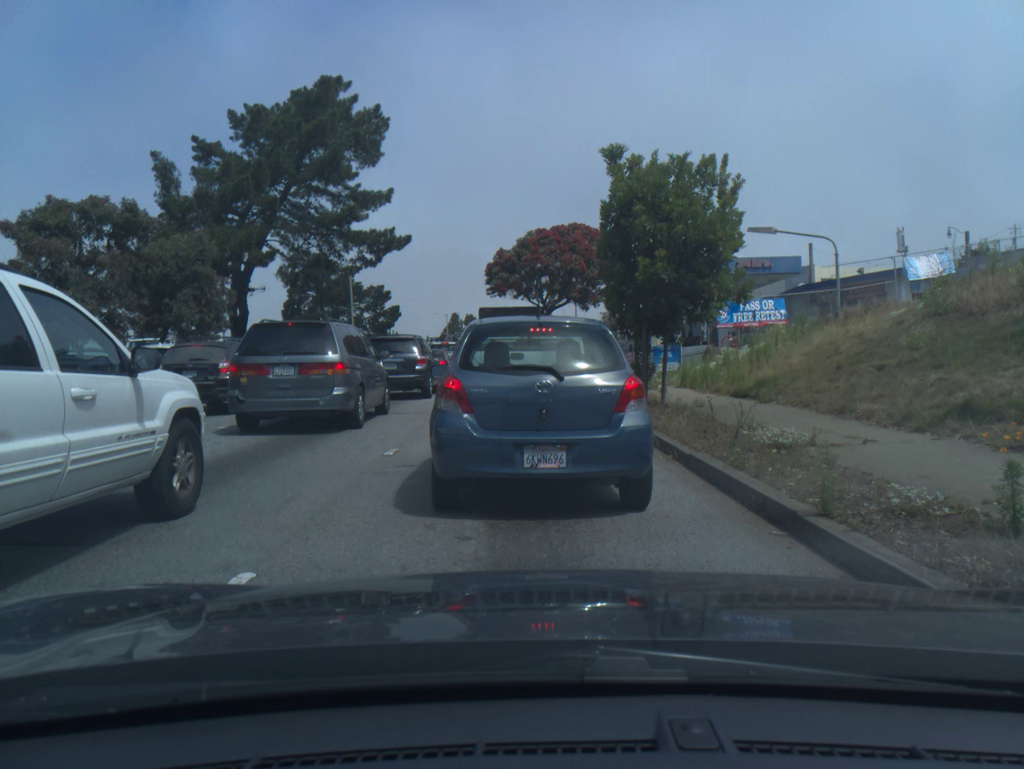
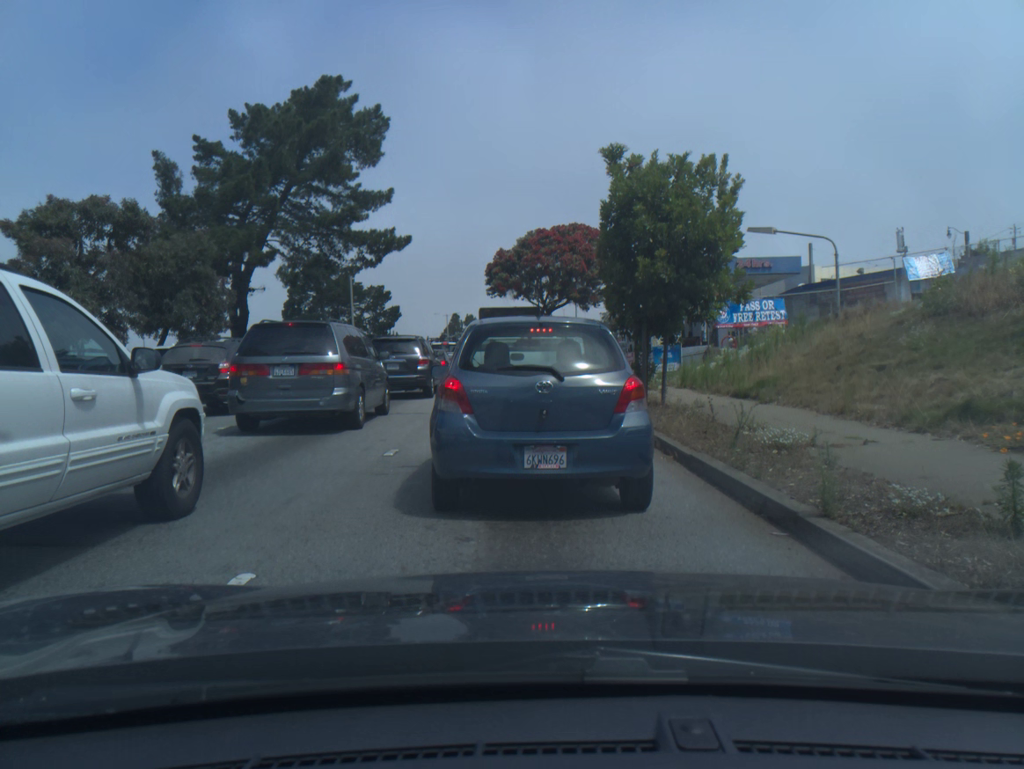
(0.0, 0.0) m; 0°
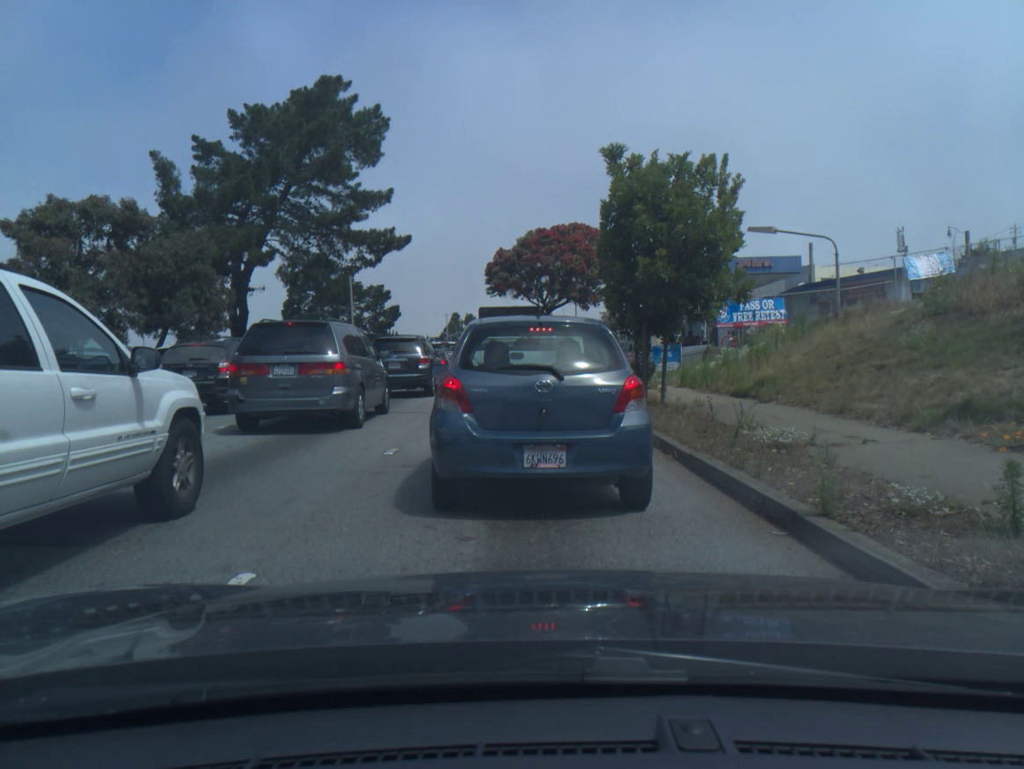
(0.0, 0.0) m; 0°
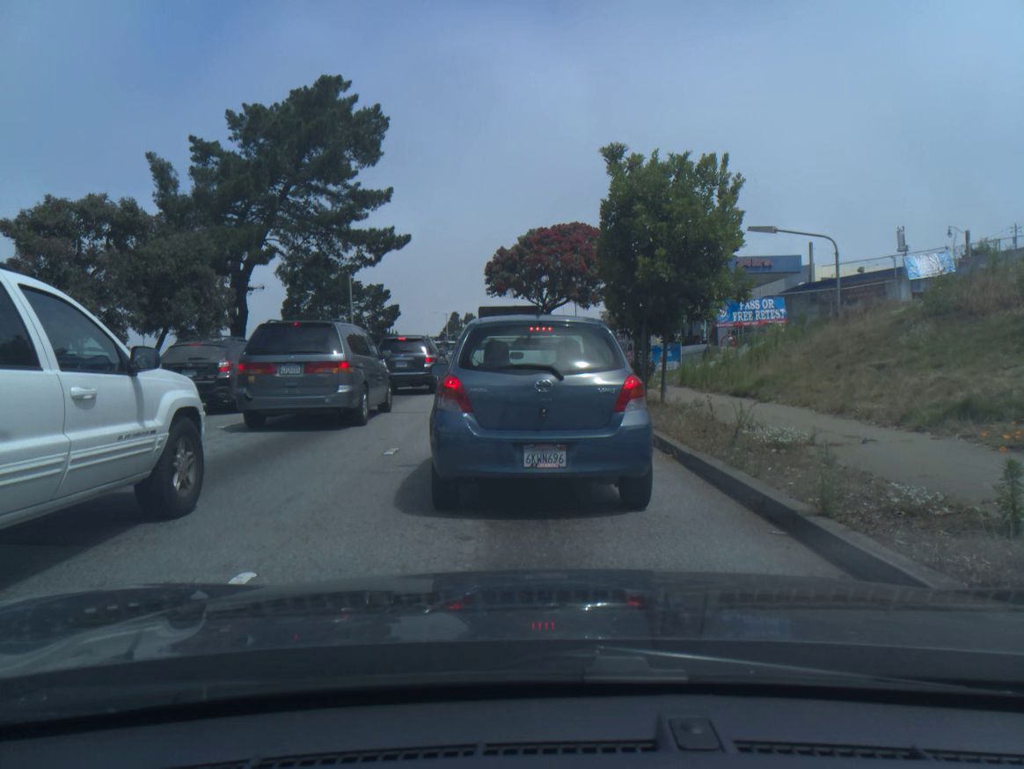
(0.0, -0.1) m; 0°
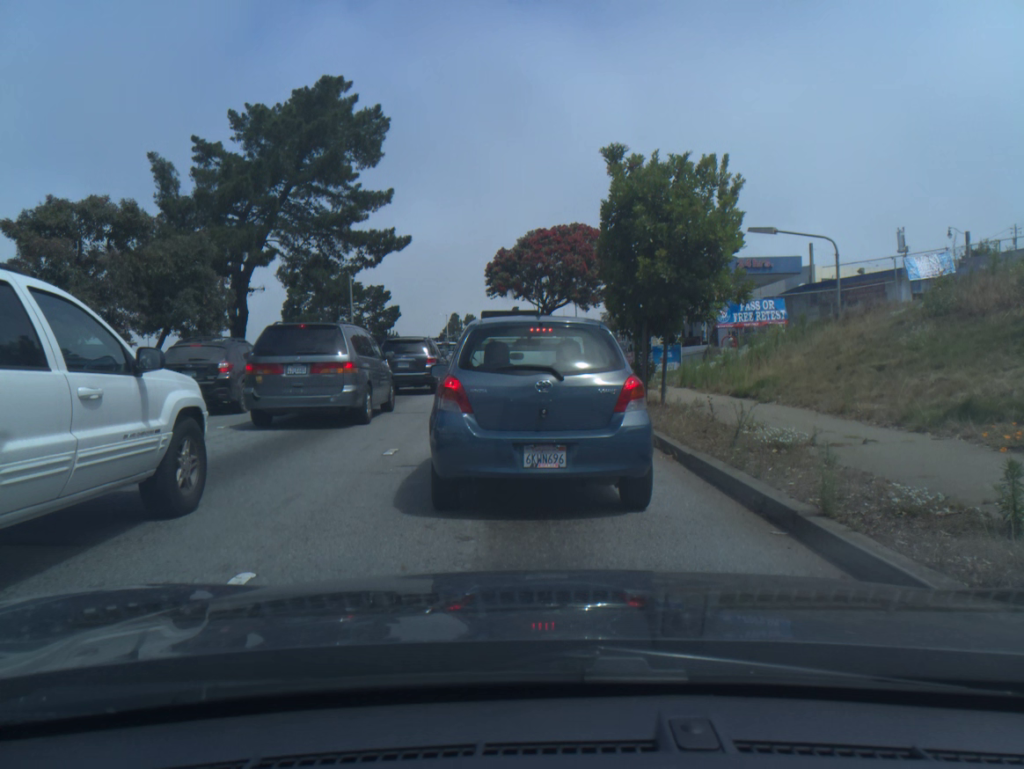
(0.0, -0.1) m; 0°
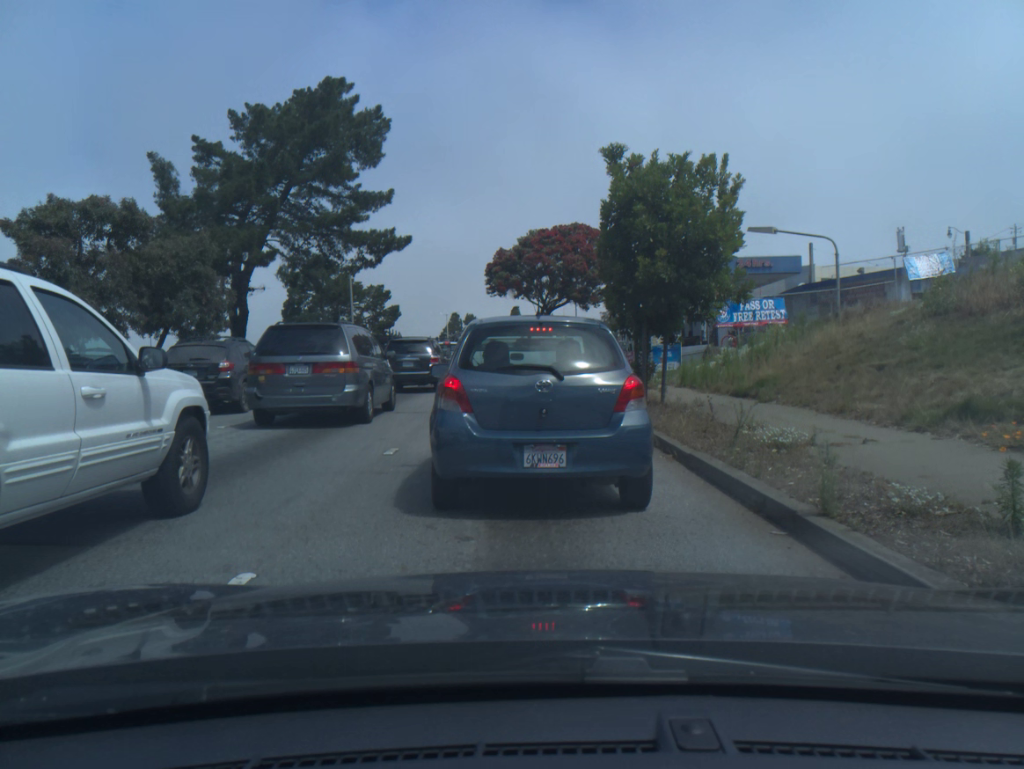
(0.0, 0.0) m; 0°
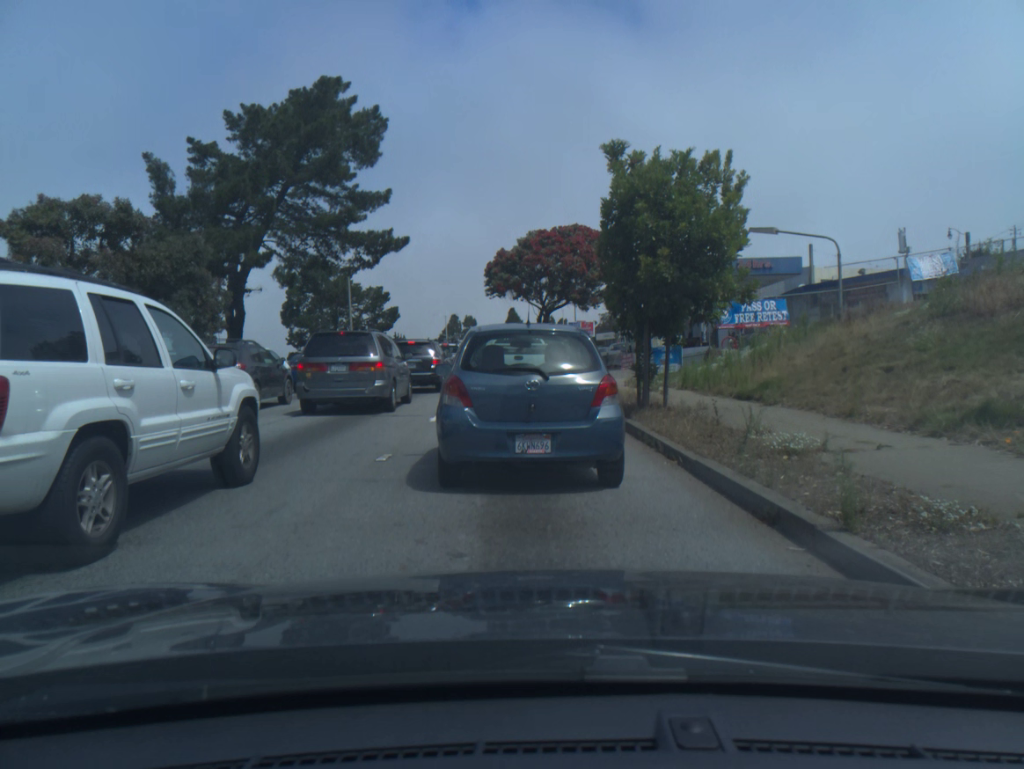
(0.0, +0.4) m; 0°
